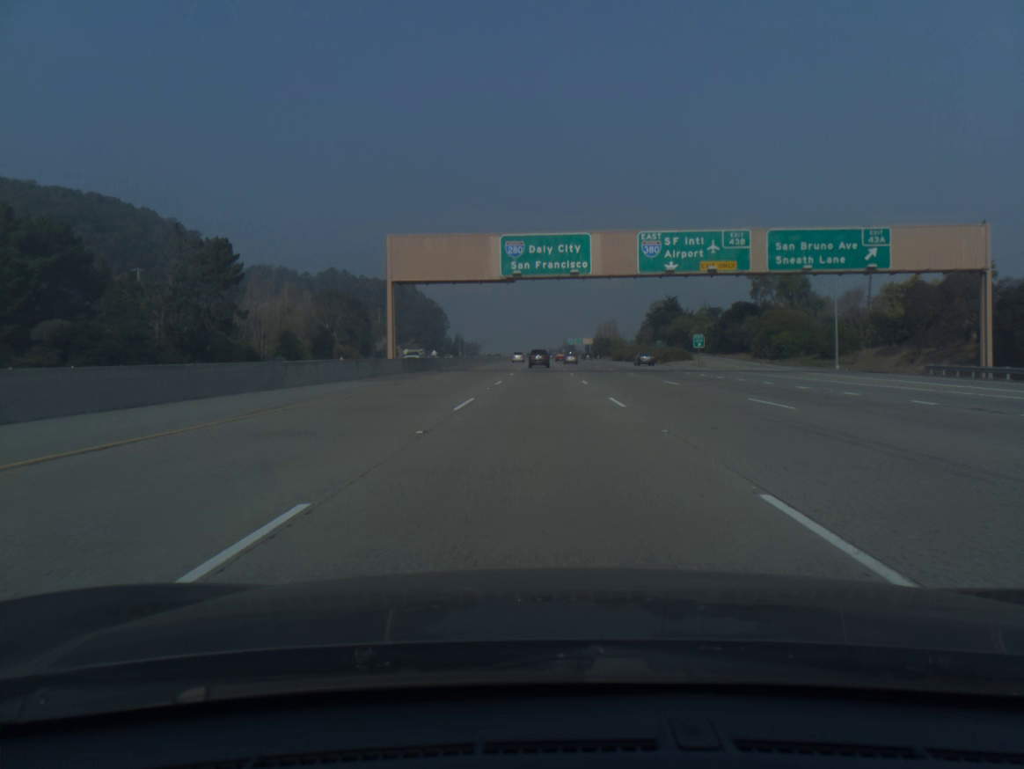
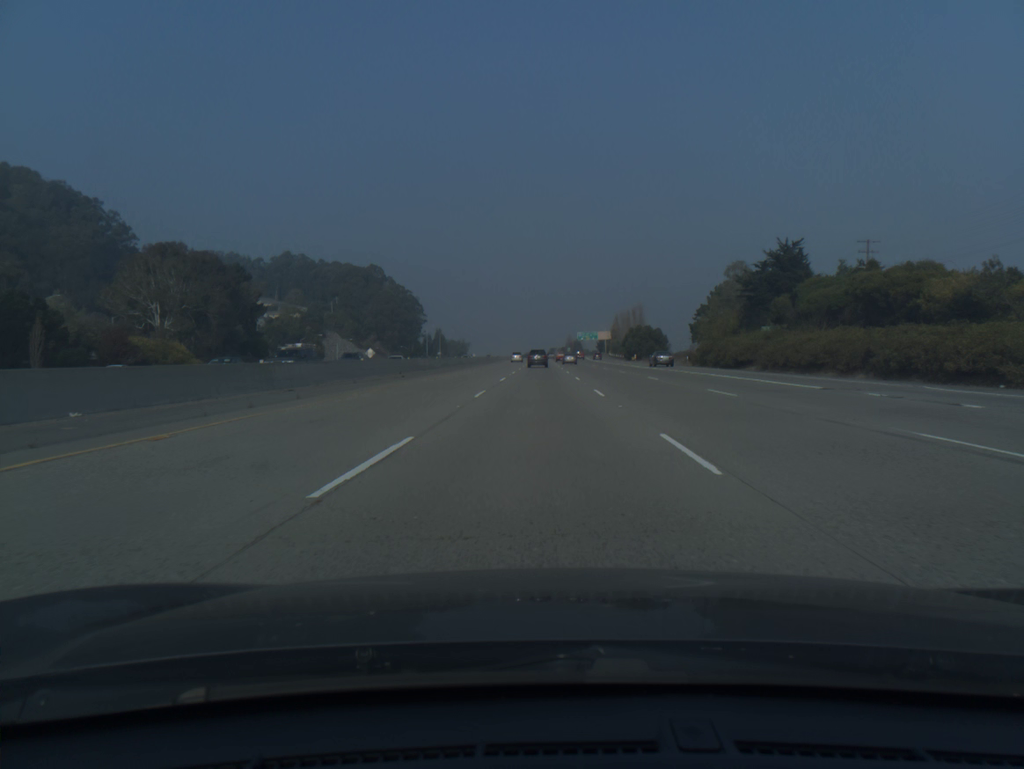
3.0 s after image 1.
(+0.2, +97.2) m; 0°
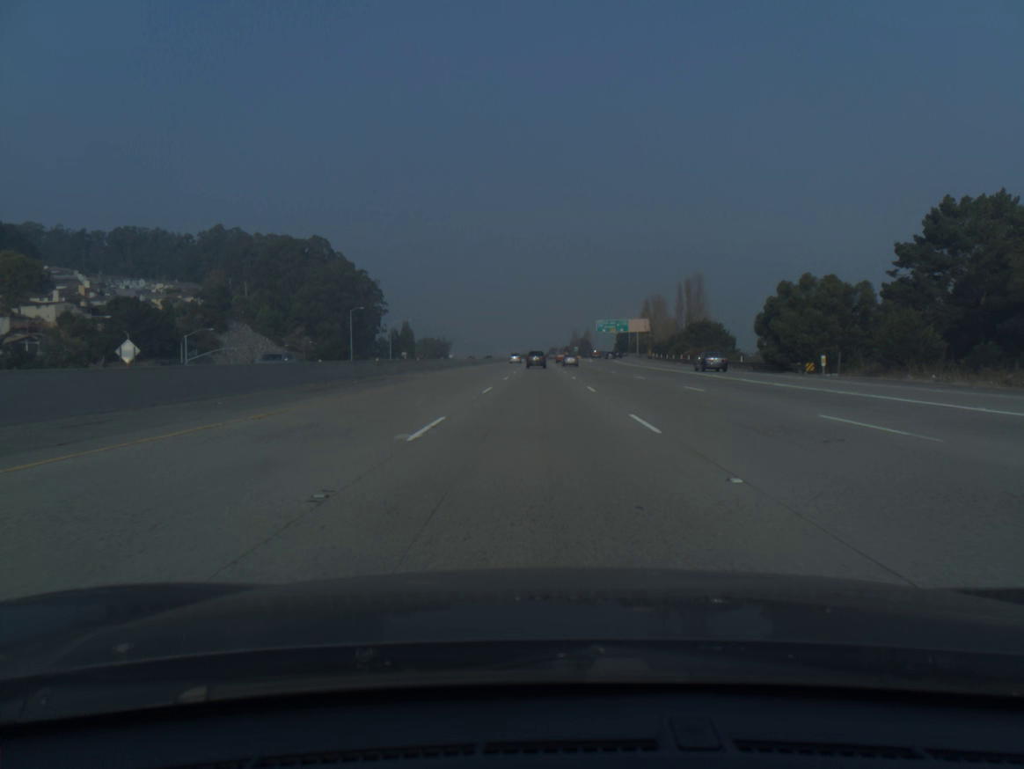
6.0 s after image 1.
(-0.1, +98.0) m; 0°
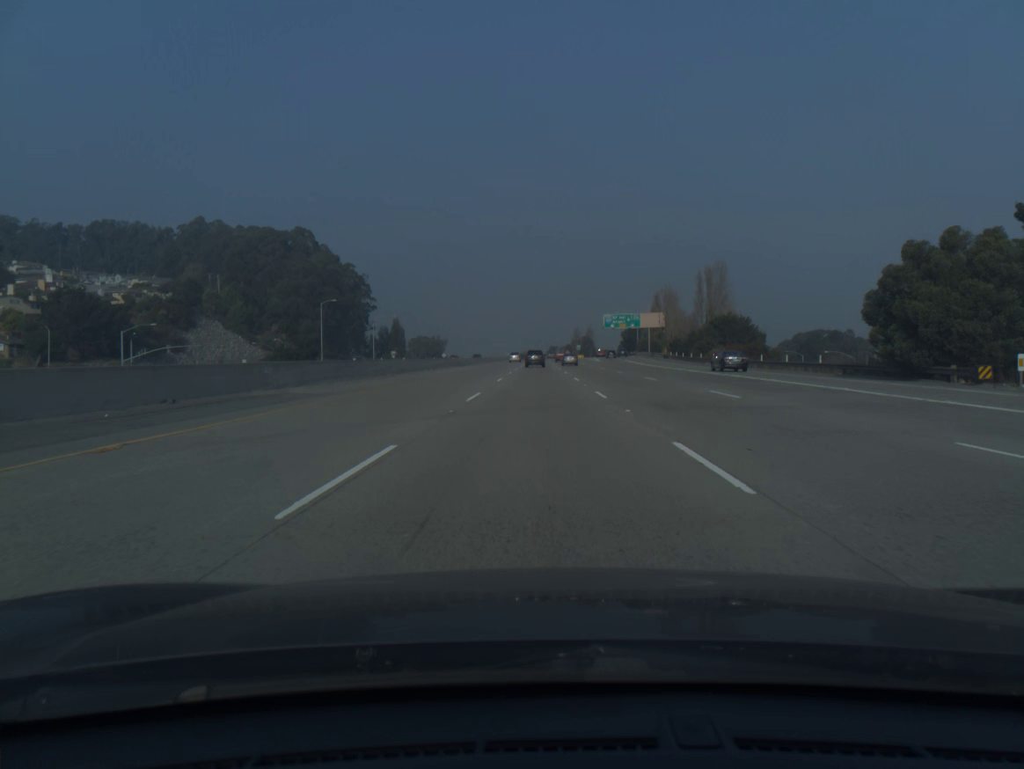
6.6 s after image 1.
(0.0, +19.8) m; 0°
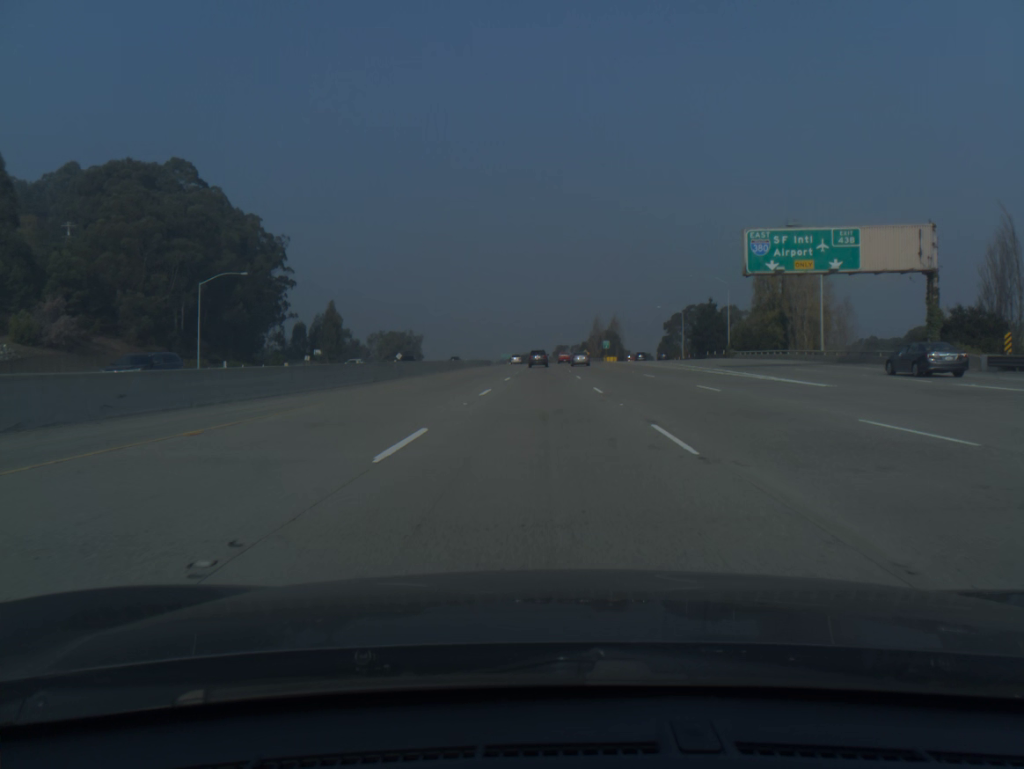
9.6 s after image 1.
(-0.2, +99.6) m; 0°
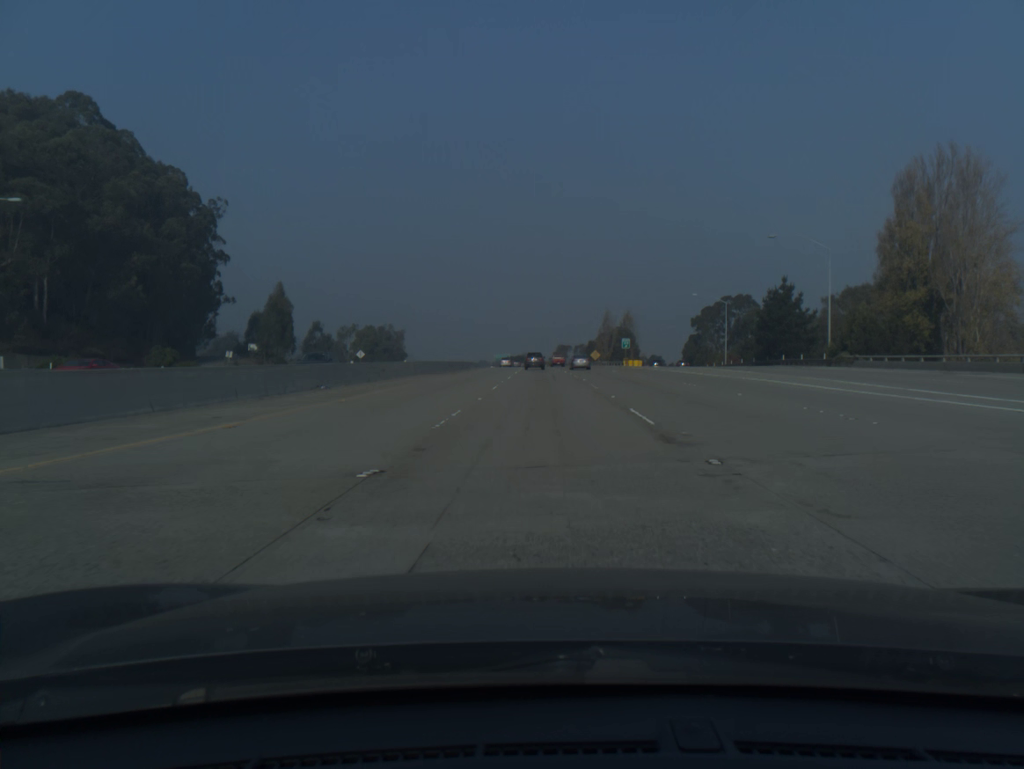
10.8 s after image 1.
(+0.1, +40.1) m; 0°
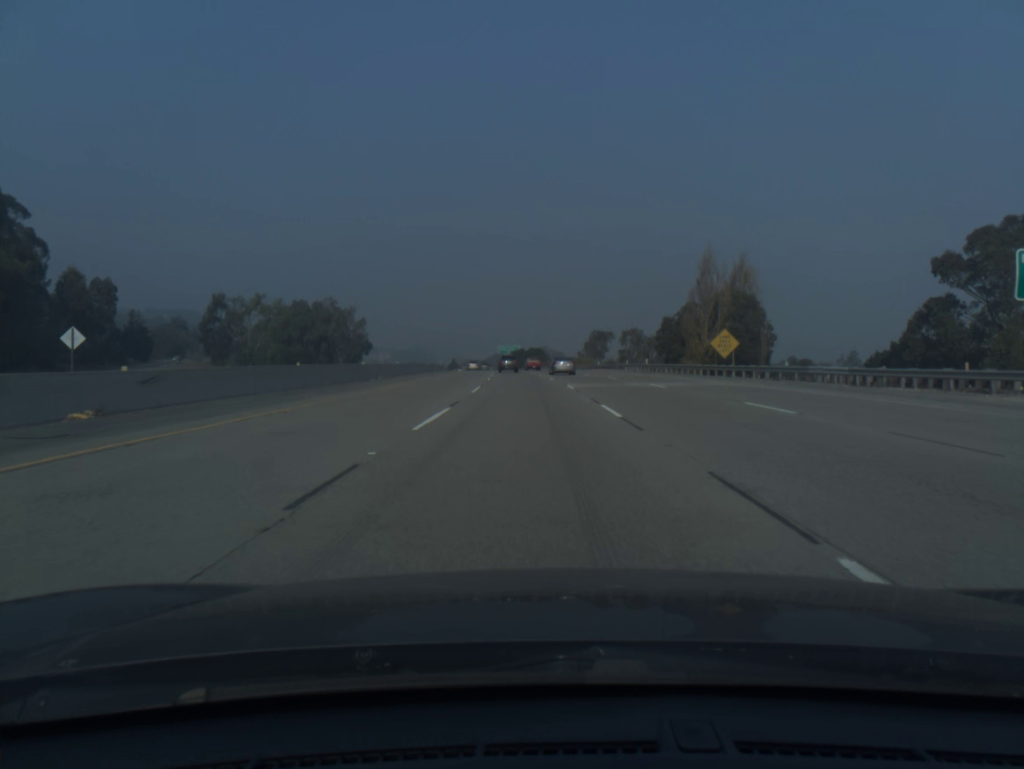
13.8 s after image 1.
(-0.6, +100.5) m; -1°
